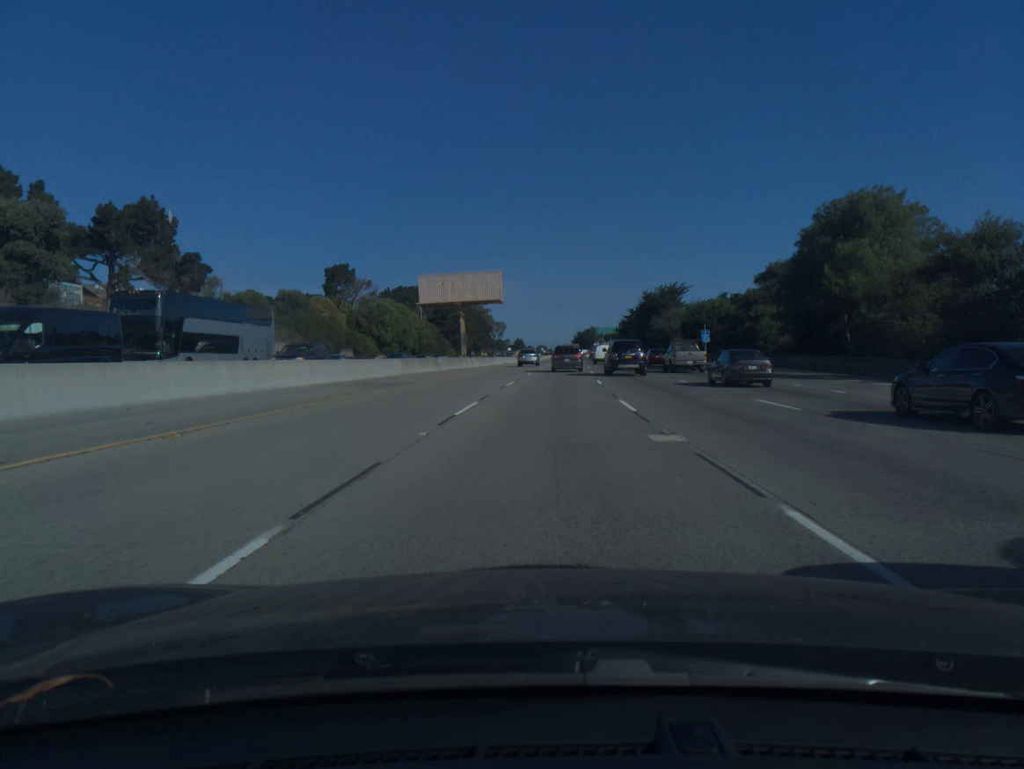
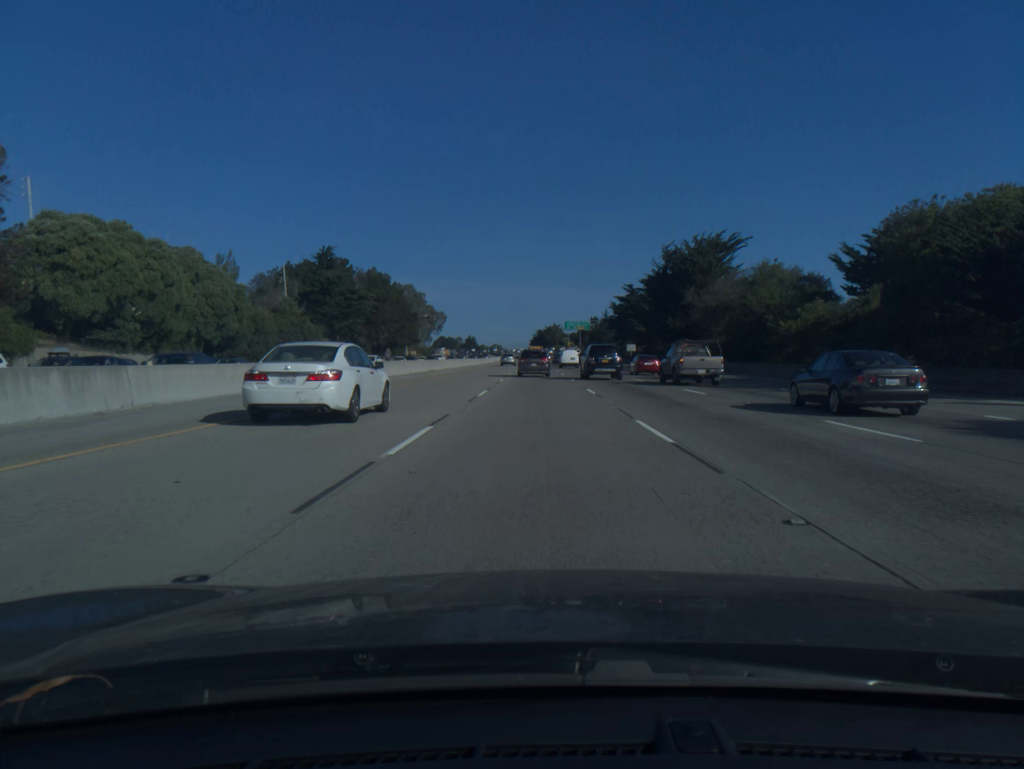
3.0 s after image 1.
(+2.8, +79.2) m; +3°
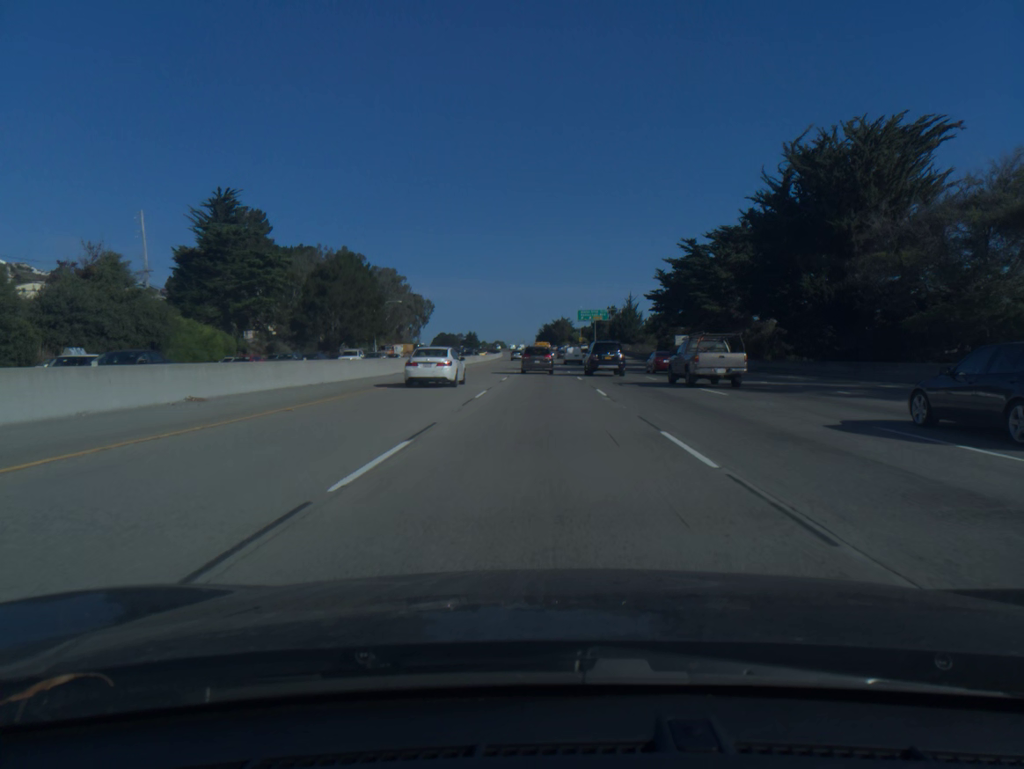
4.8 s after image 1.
(-0.2, +46.2) m; -1°
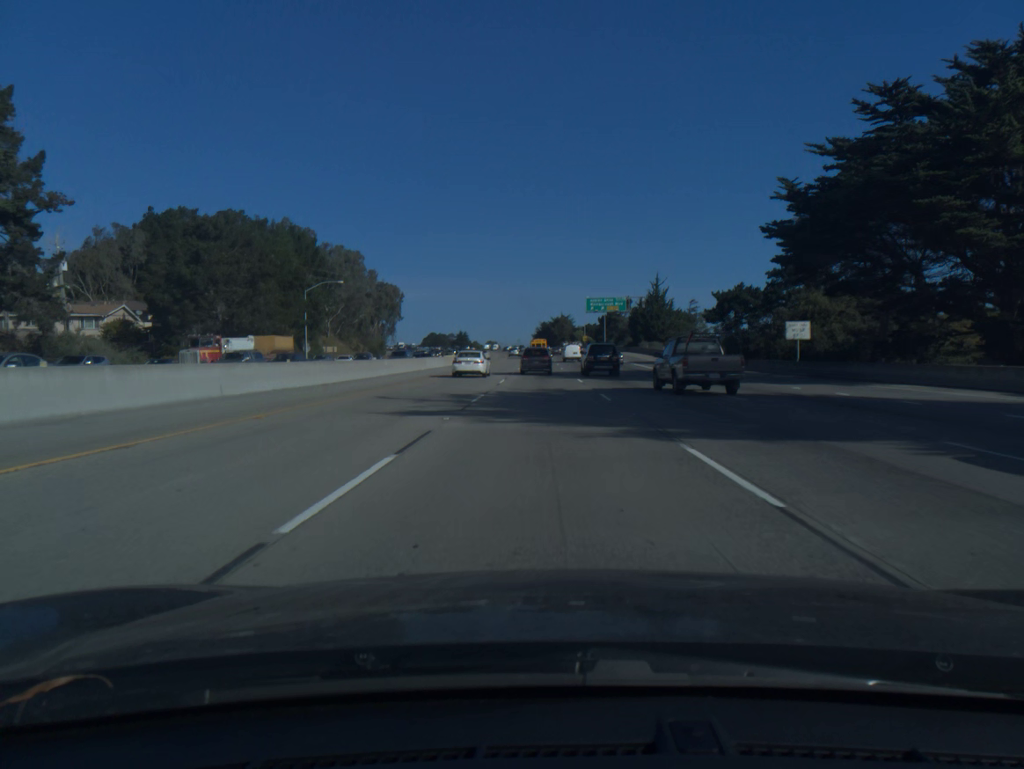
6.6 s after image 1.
(+0.1, +45.6) m; 0°
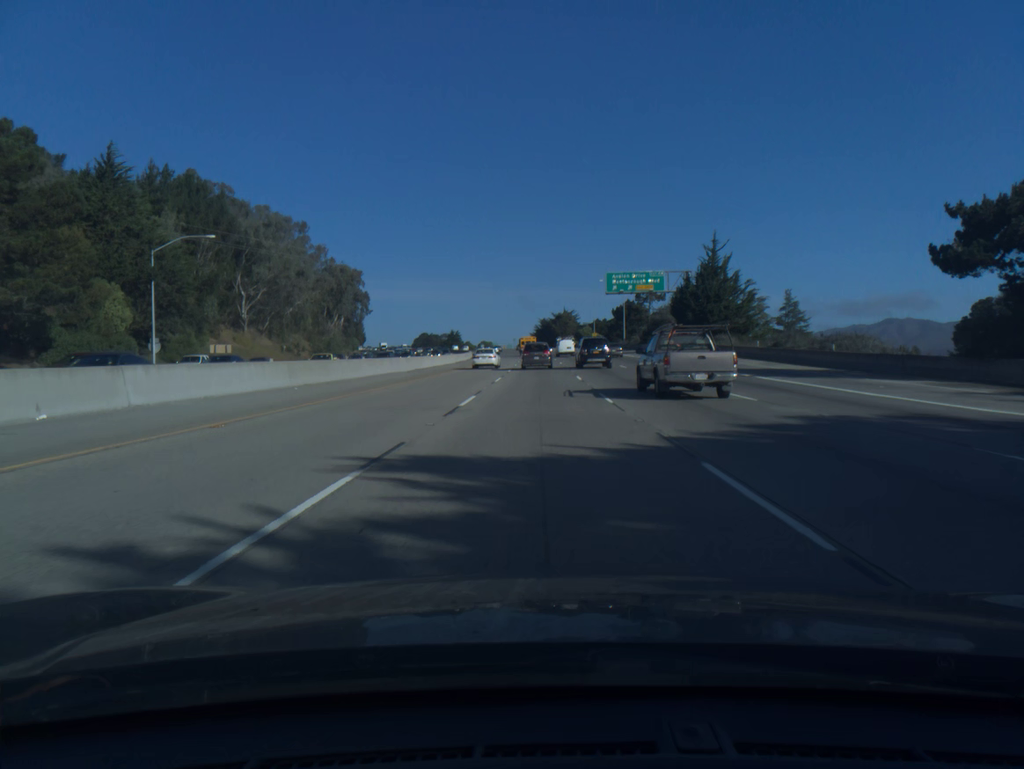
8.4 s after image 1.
(0.0, +45.2) m; 0°
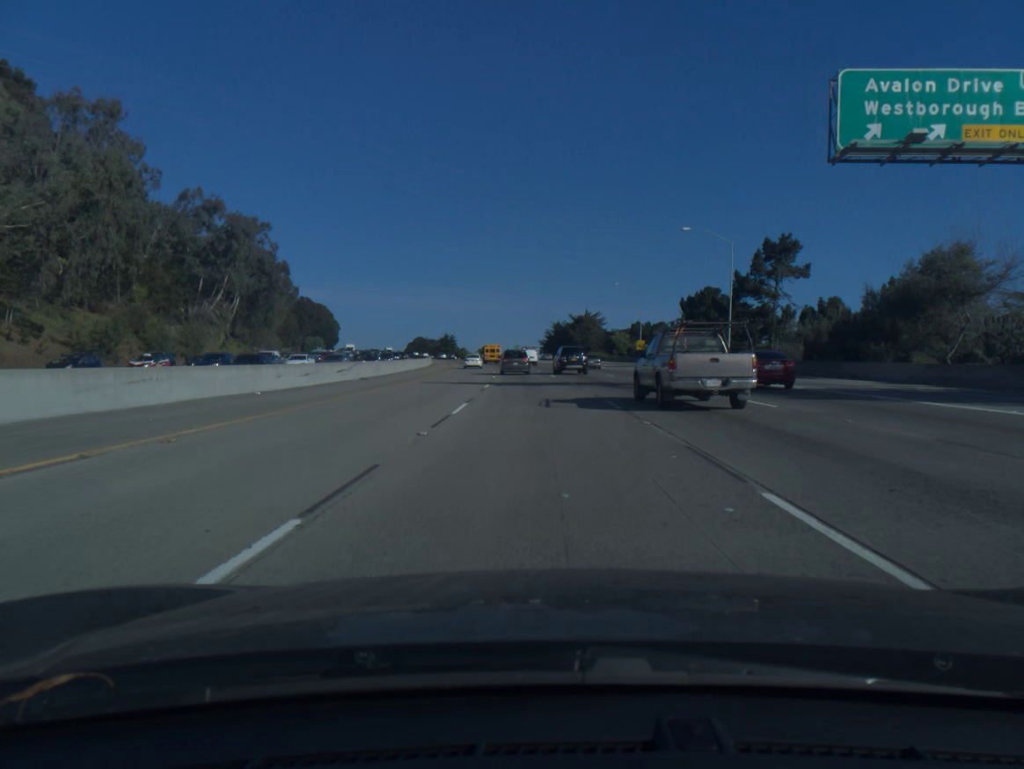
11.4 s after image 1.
(-0.4, +74.7) m; -1°
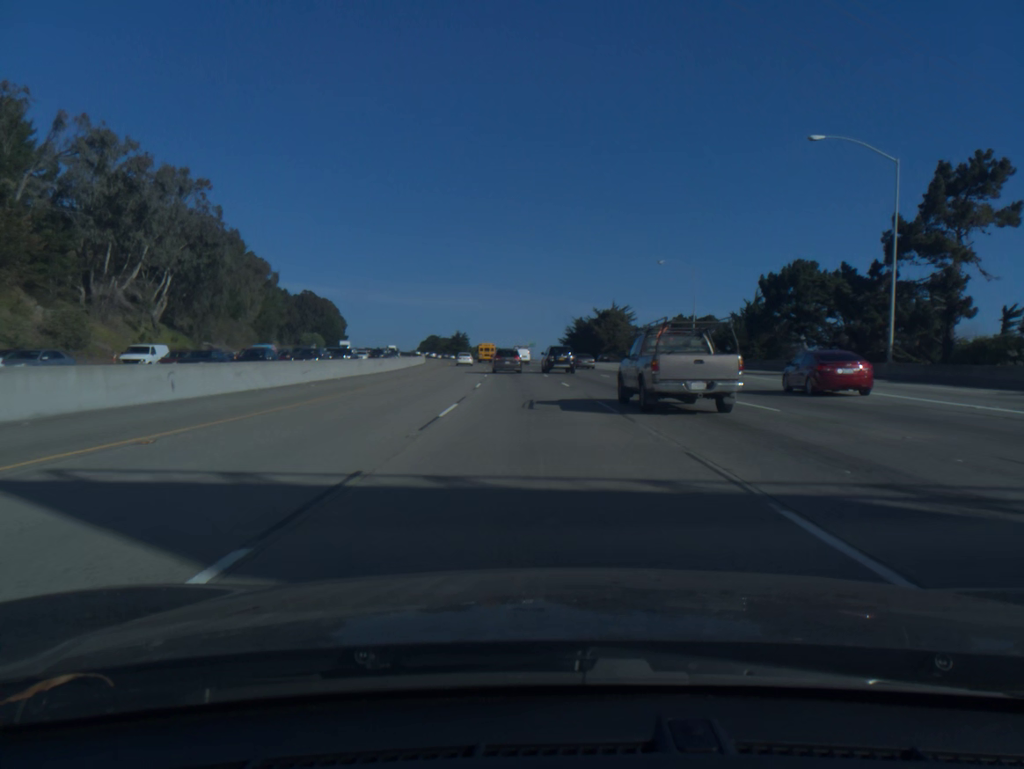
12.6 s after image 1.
(-0.3, +30.0) m; -1°
